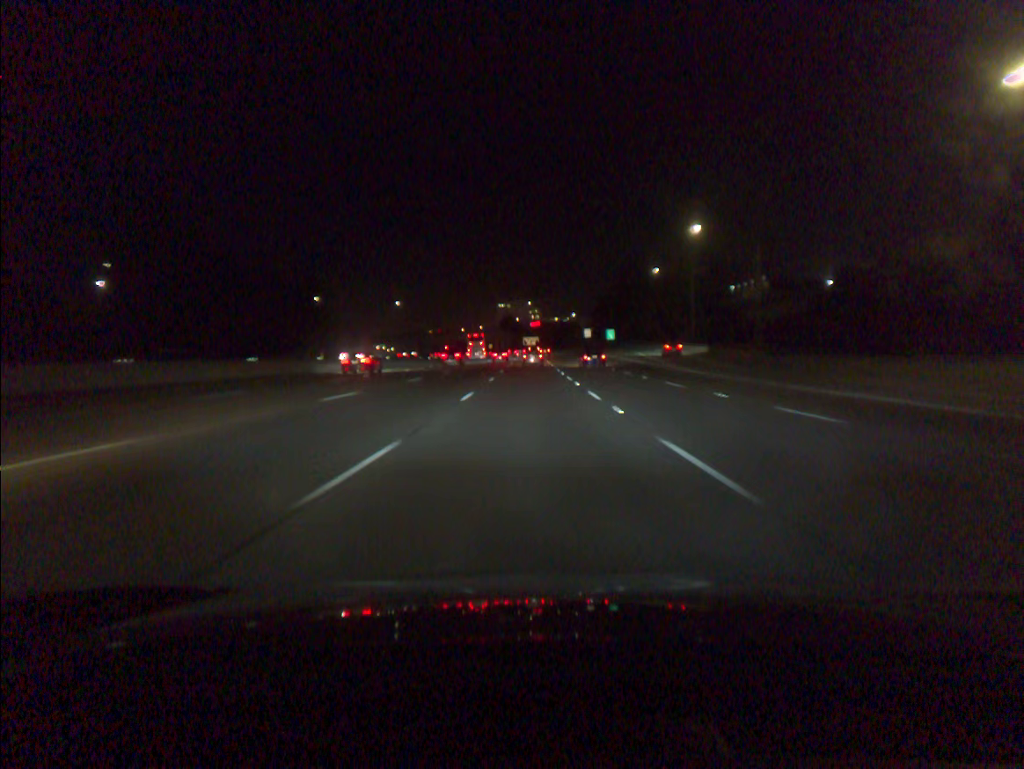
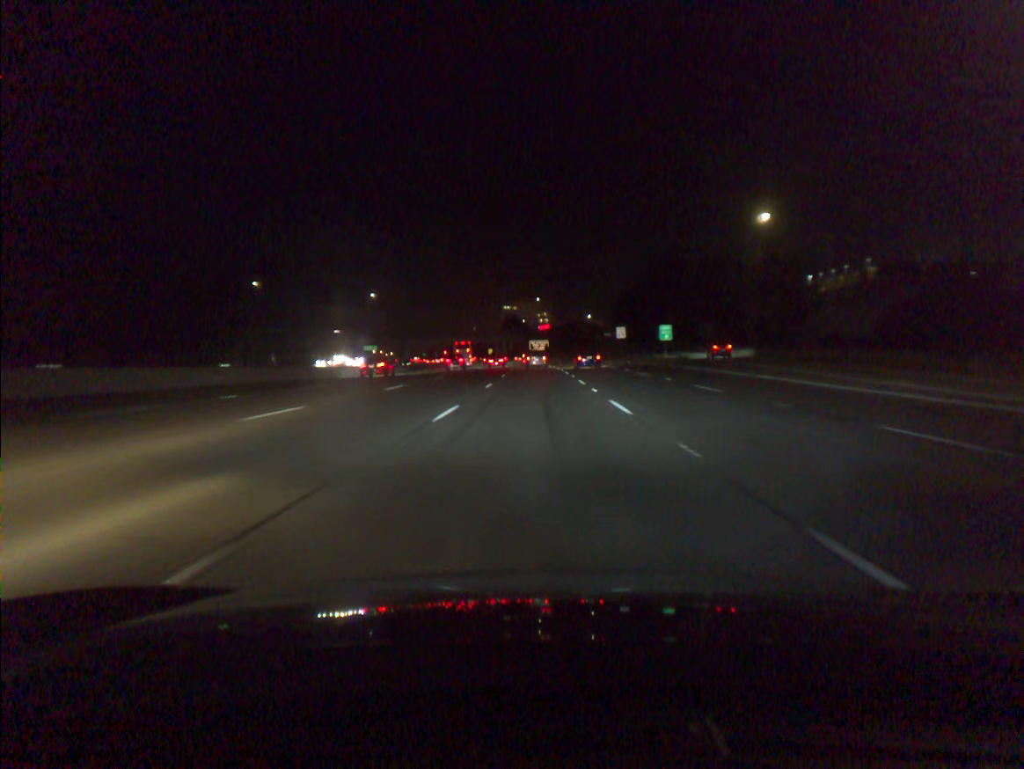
(-0.3, +49.1) m; -1°
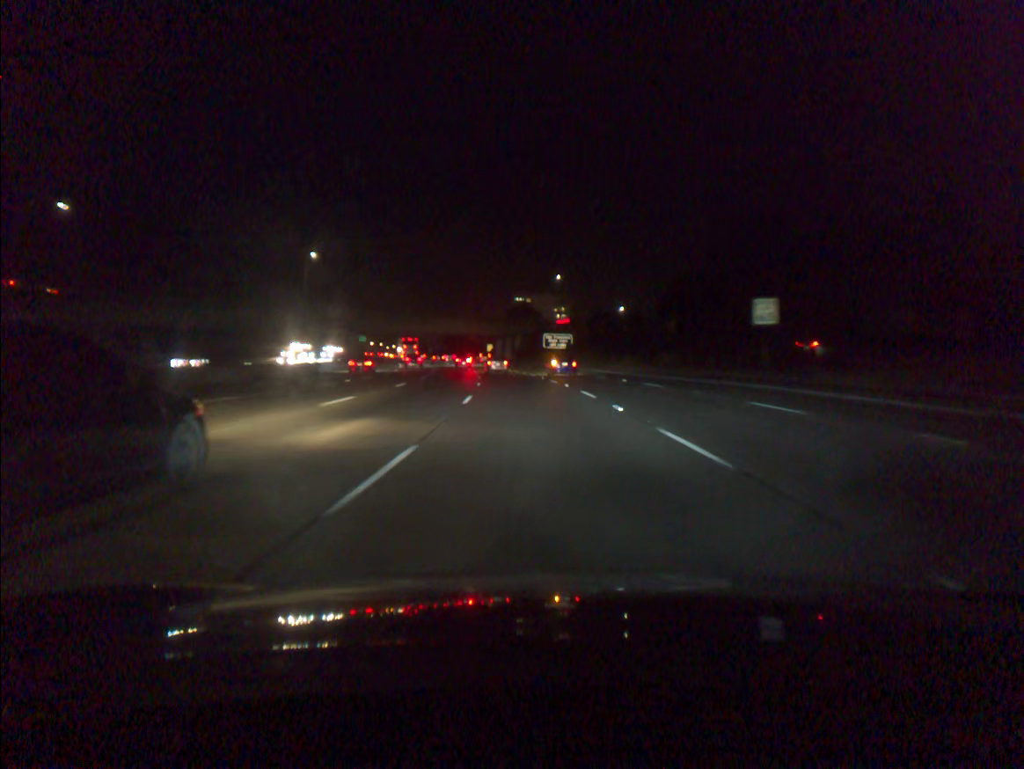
(-0.4, +65.5) m; -1°
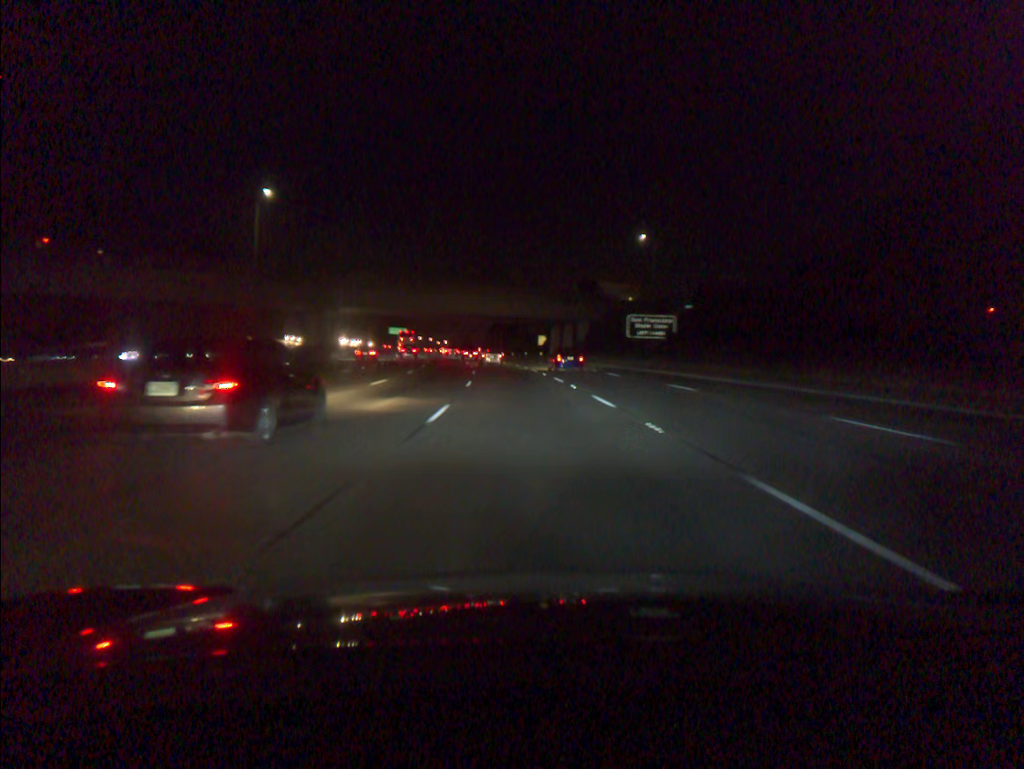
(-1.7, +49.0) m; -4°
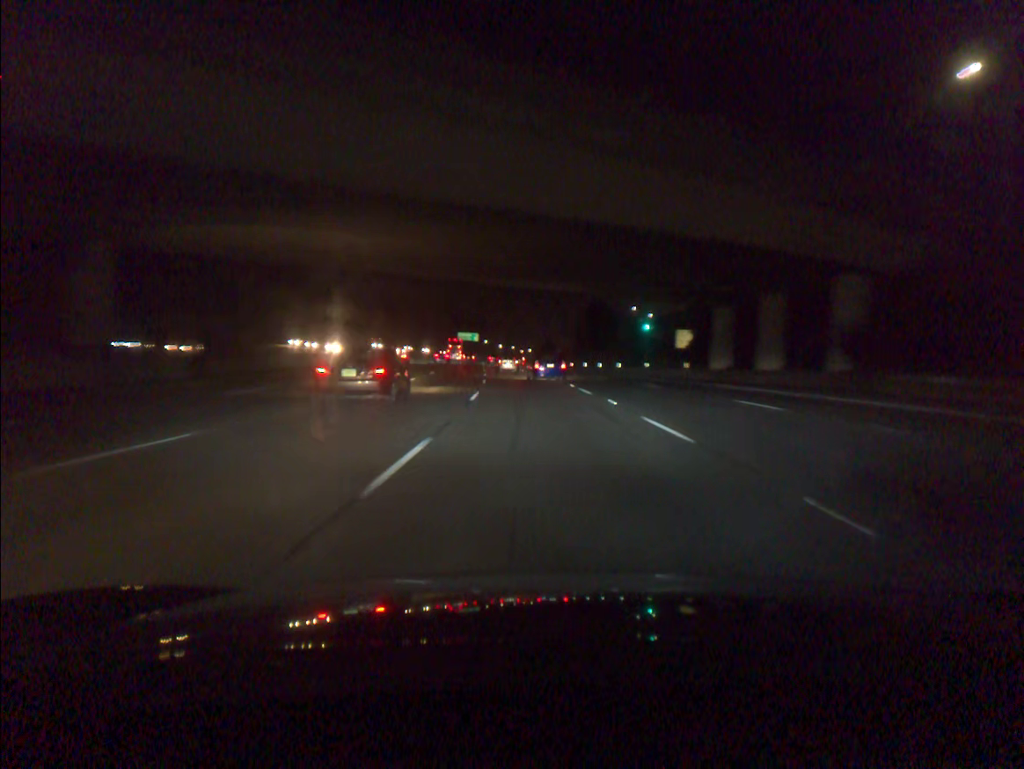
(-3.7, +64.2) m; -6°
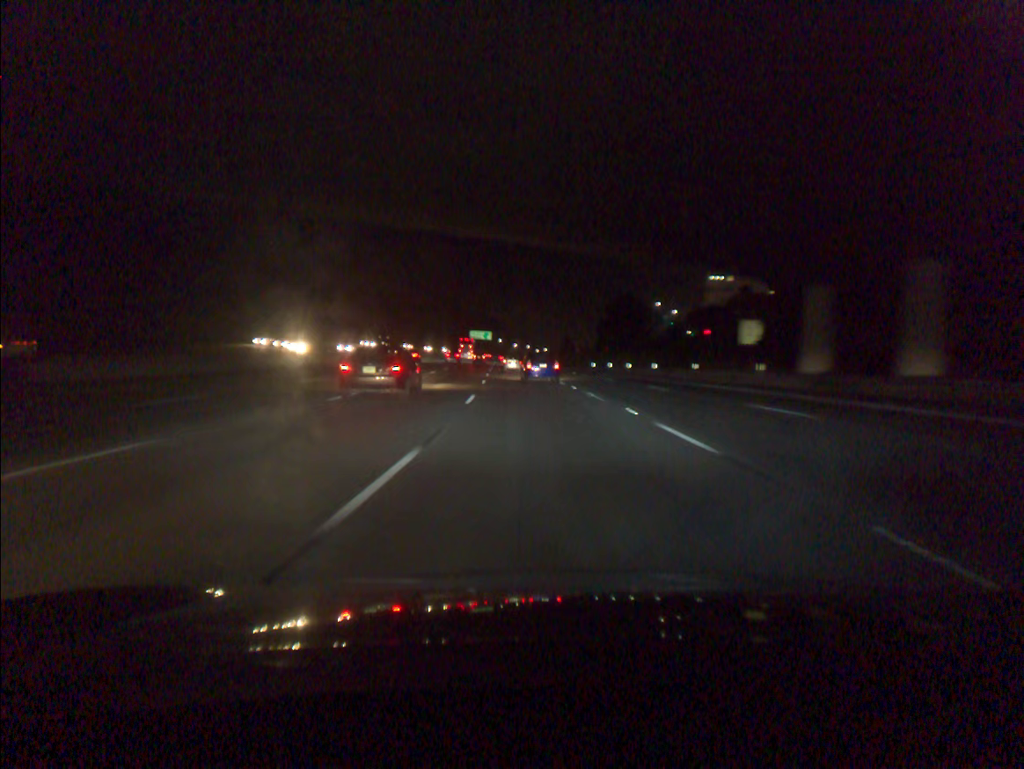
(-0.2, +15.9) m; -1°
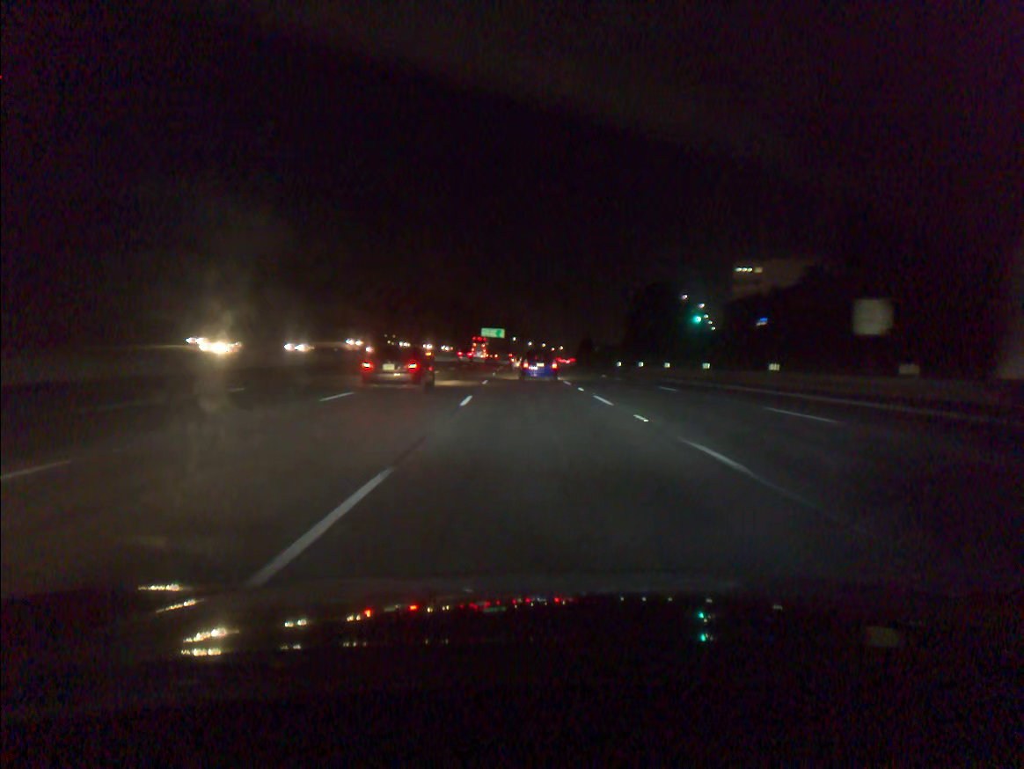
(-0.1, +15.9) m; -1°
